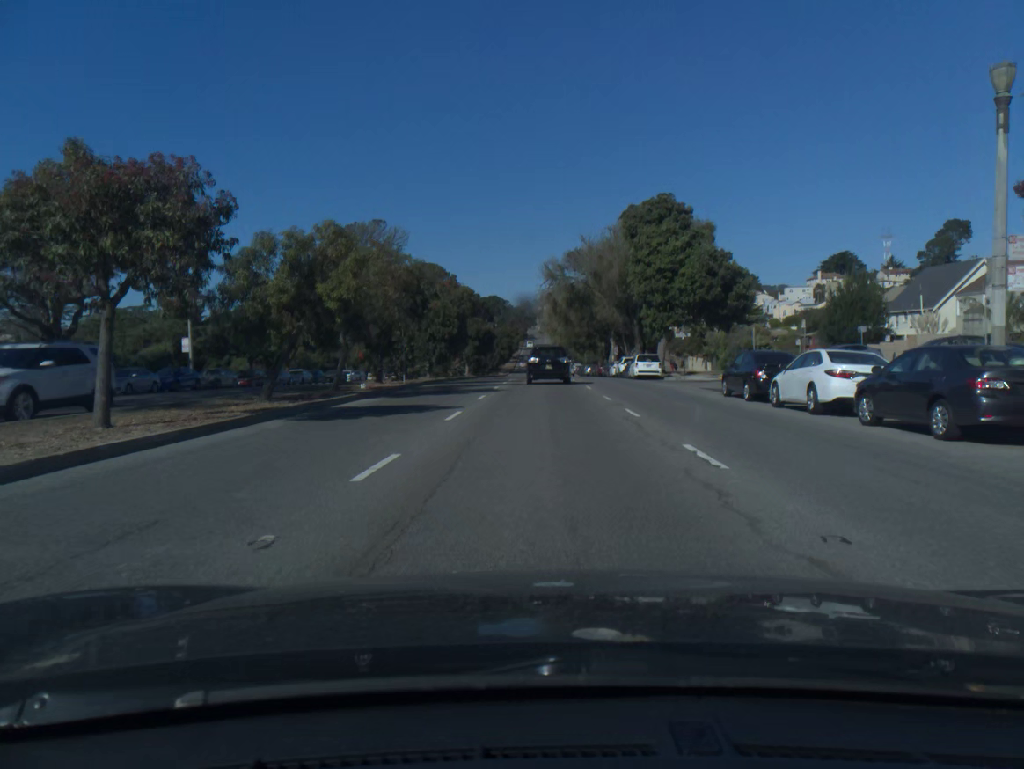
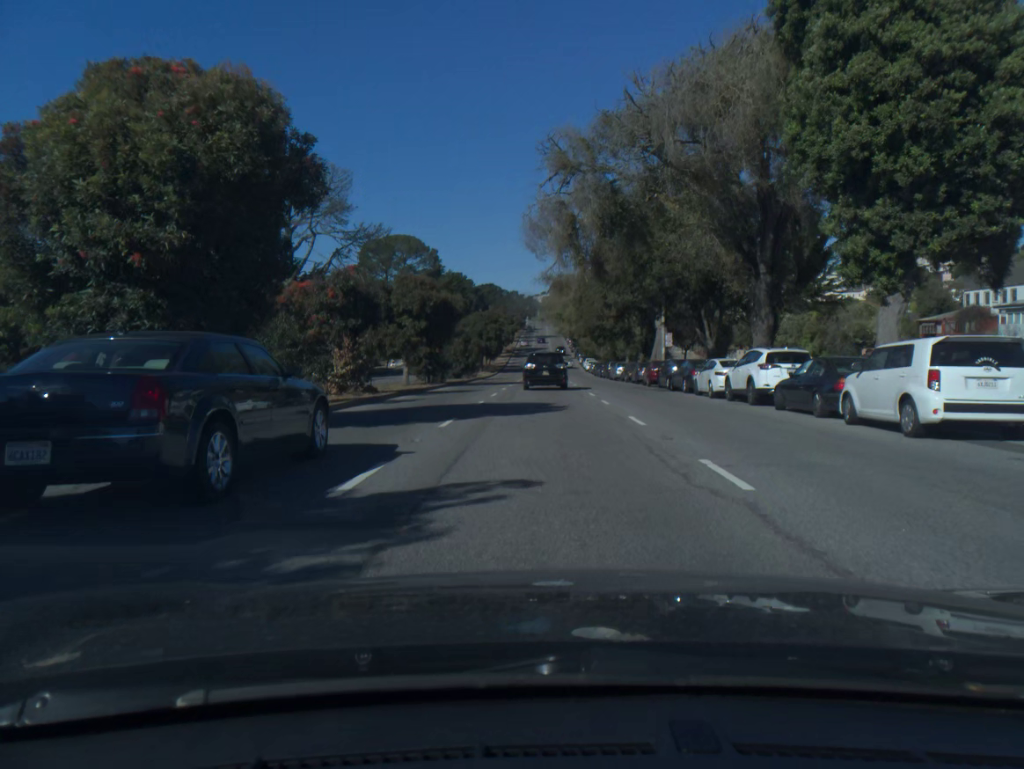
(0.0, +37.0) m; 0°
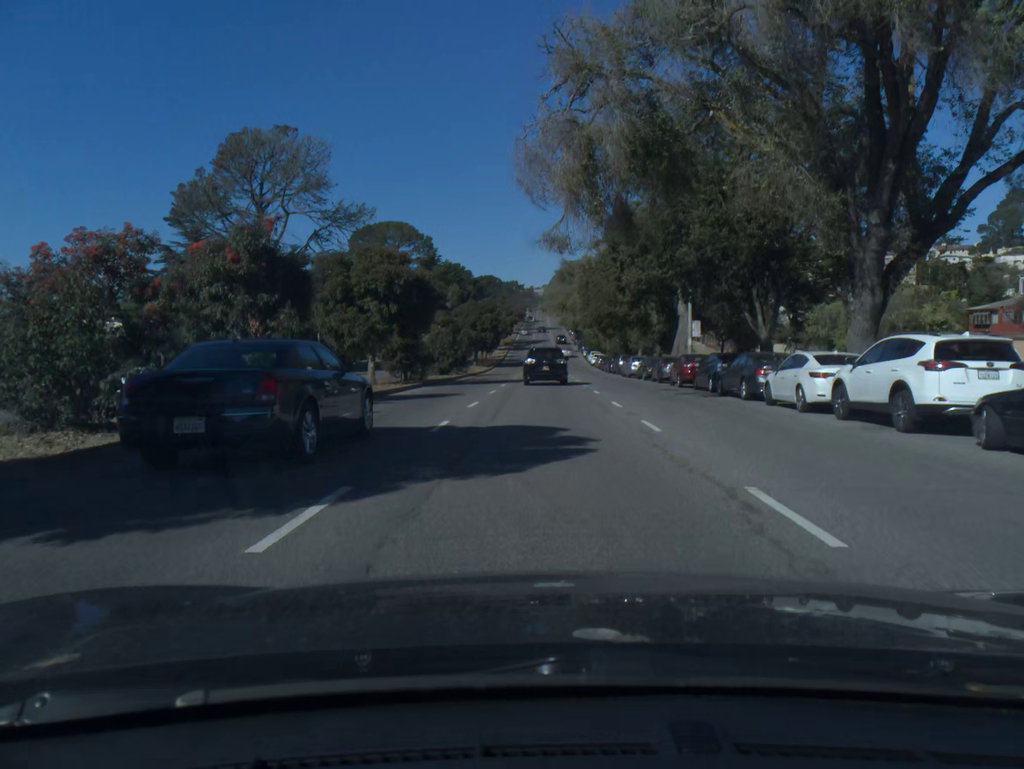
(0.0, +9.3) m; 0°
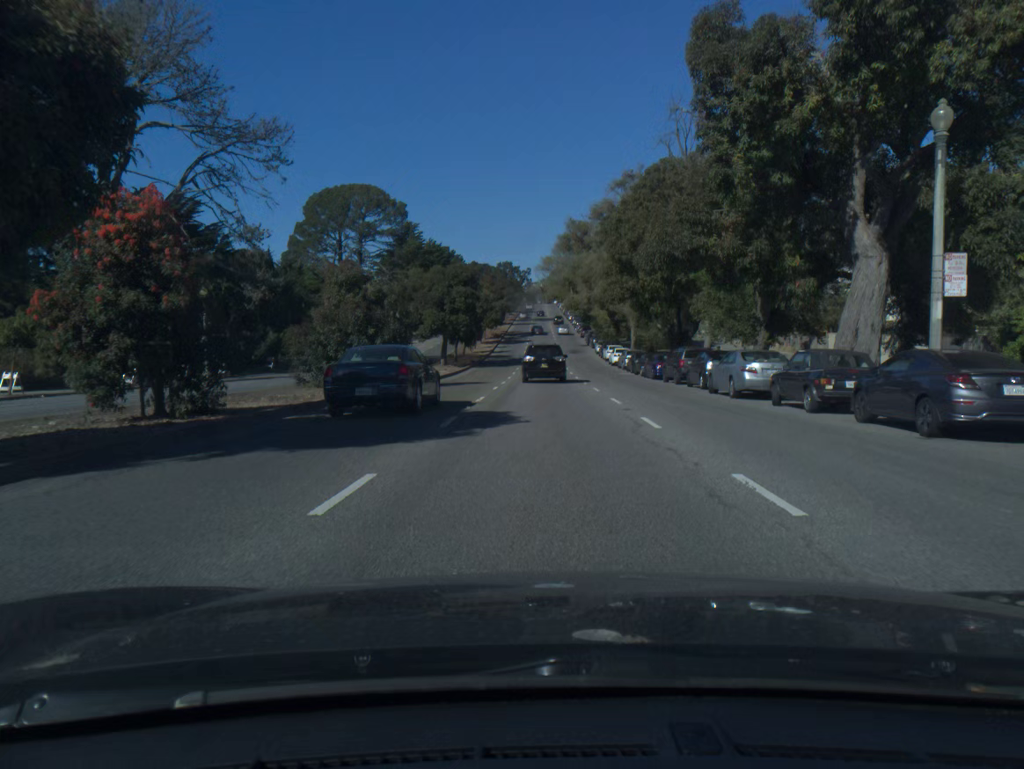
(0.0, +27.9) m; 0°
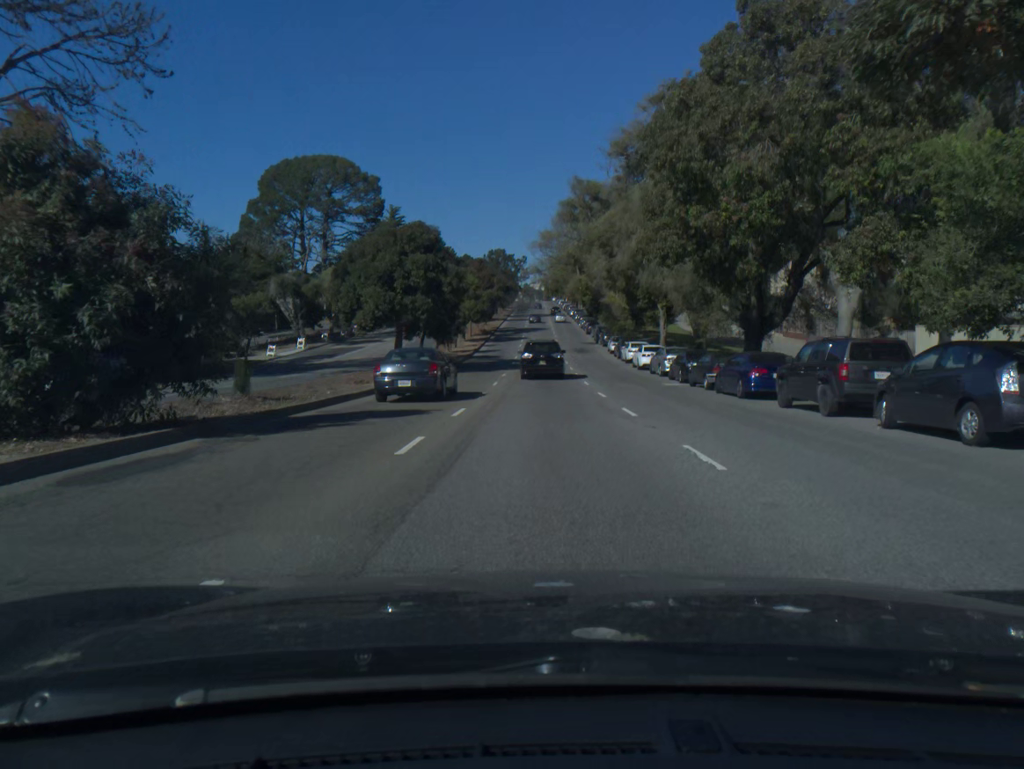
(0.0, +18.7) m; 0°
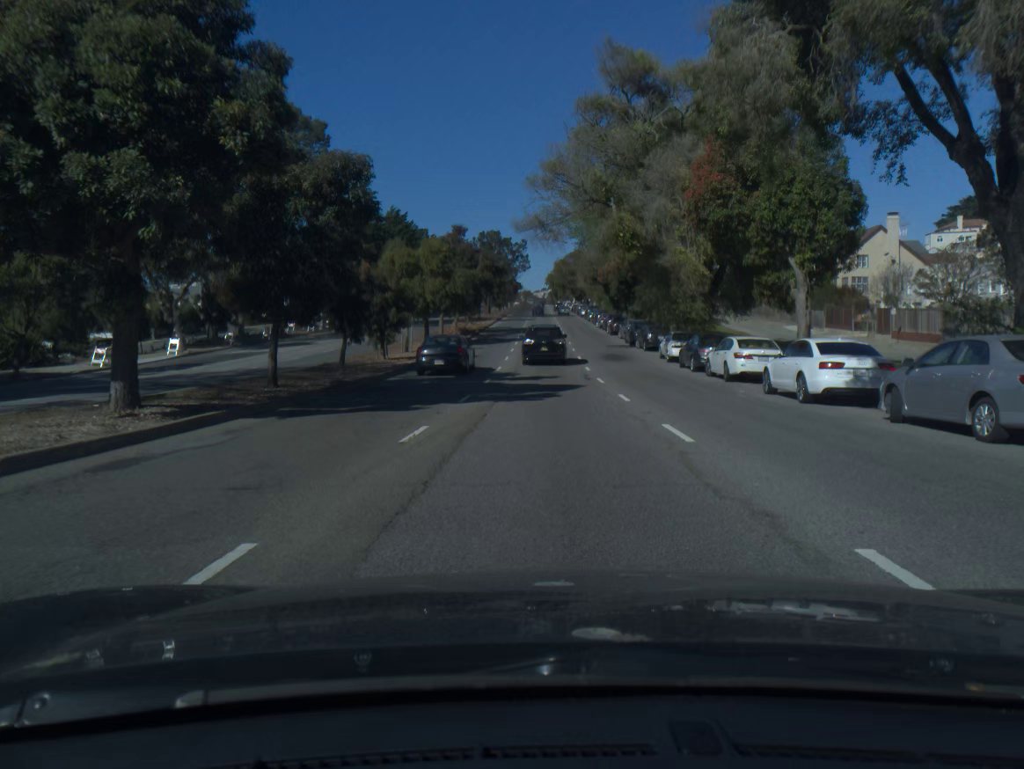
(-0.1, +28.0) m; 0°
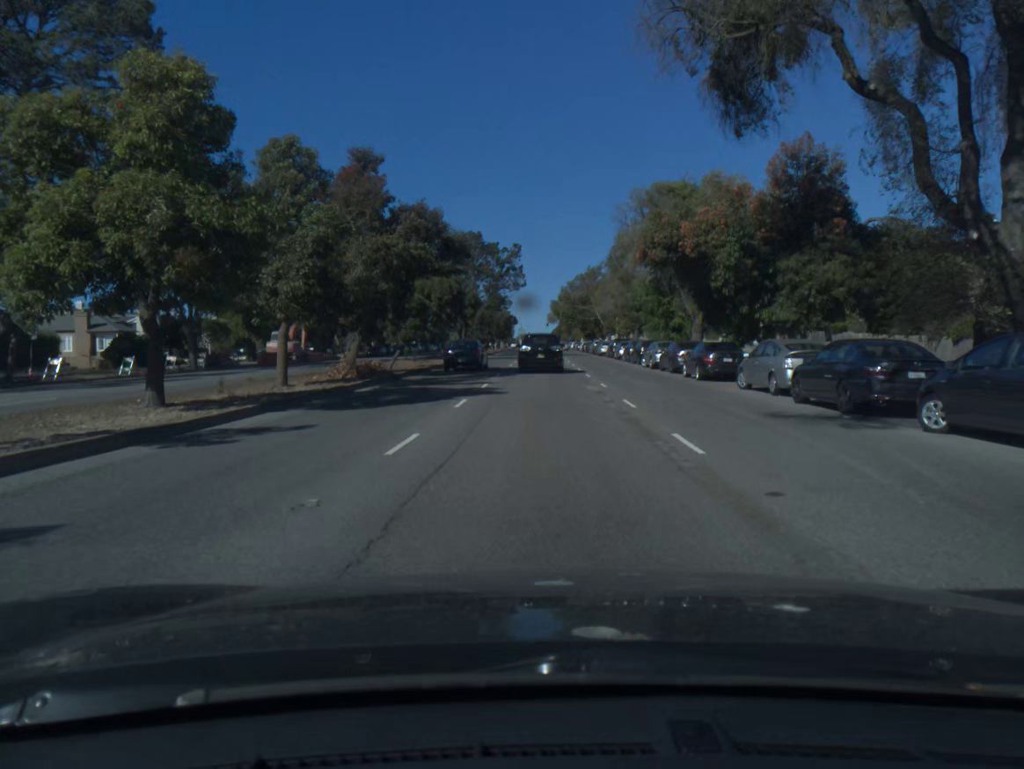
(+0.1, +36.9) m; 0°
